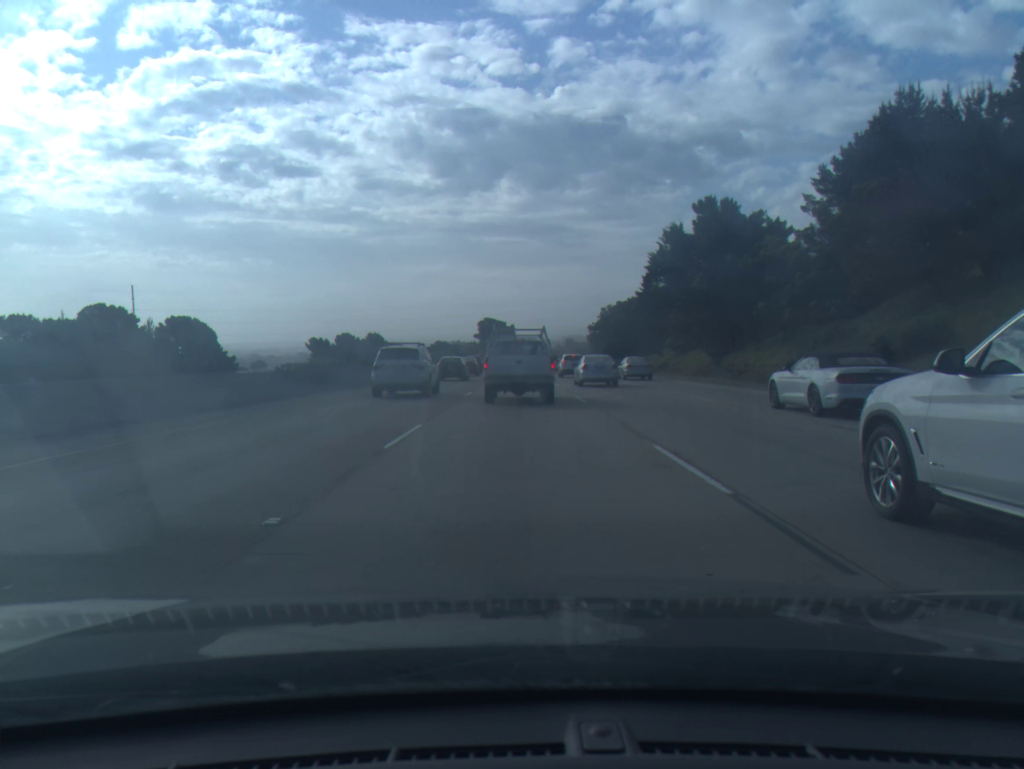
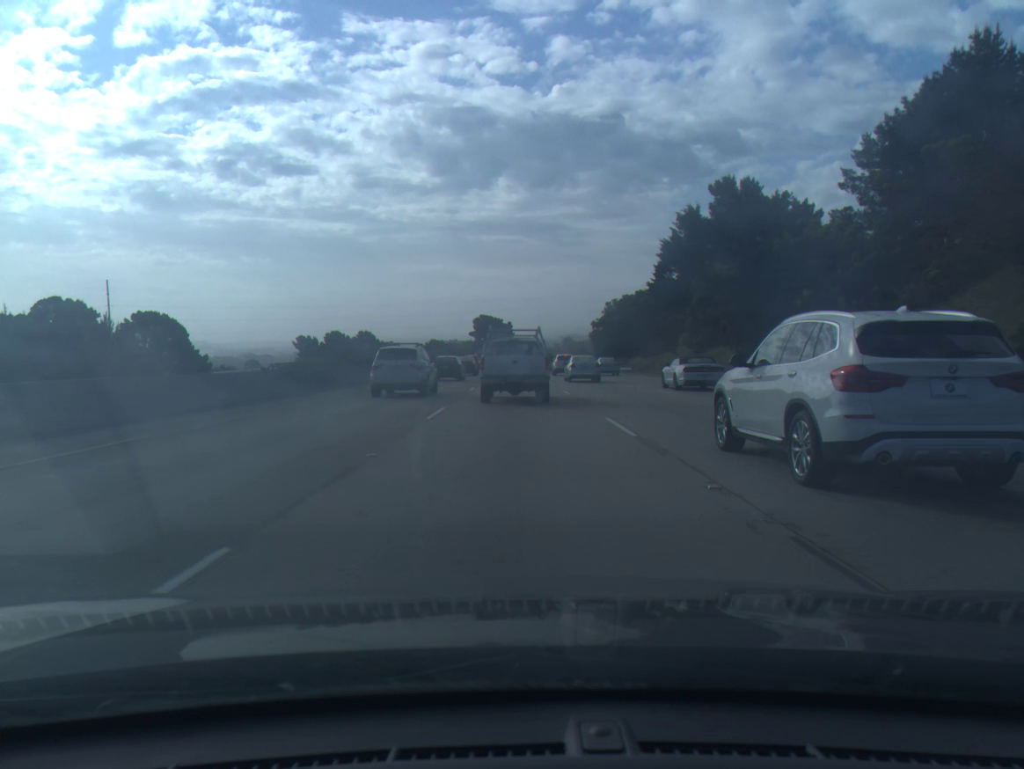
(0.0, +9.4) m; 0°
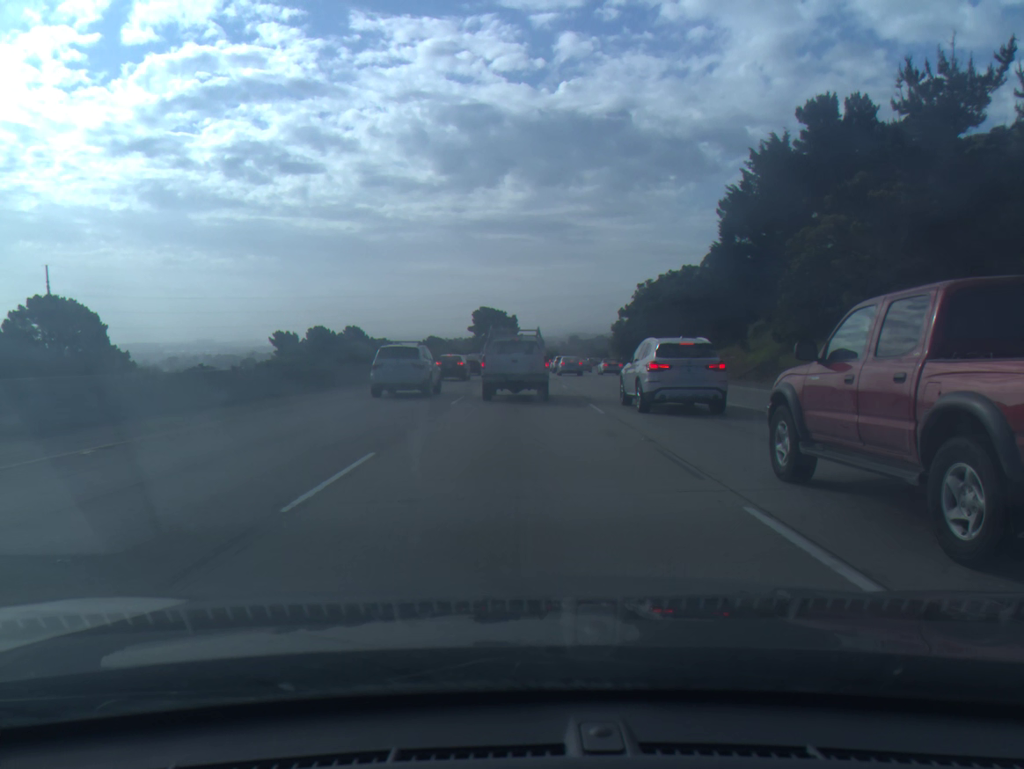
(-0.1, +24.3) m; -1°
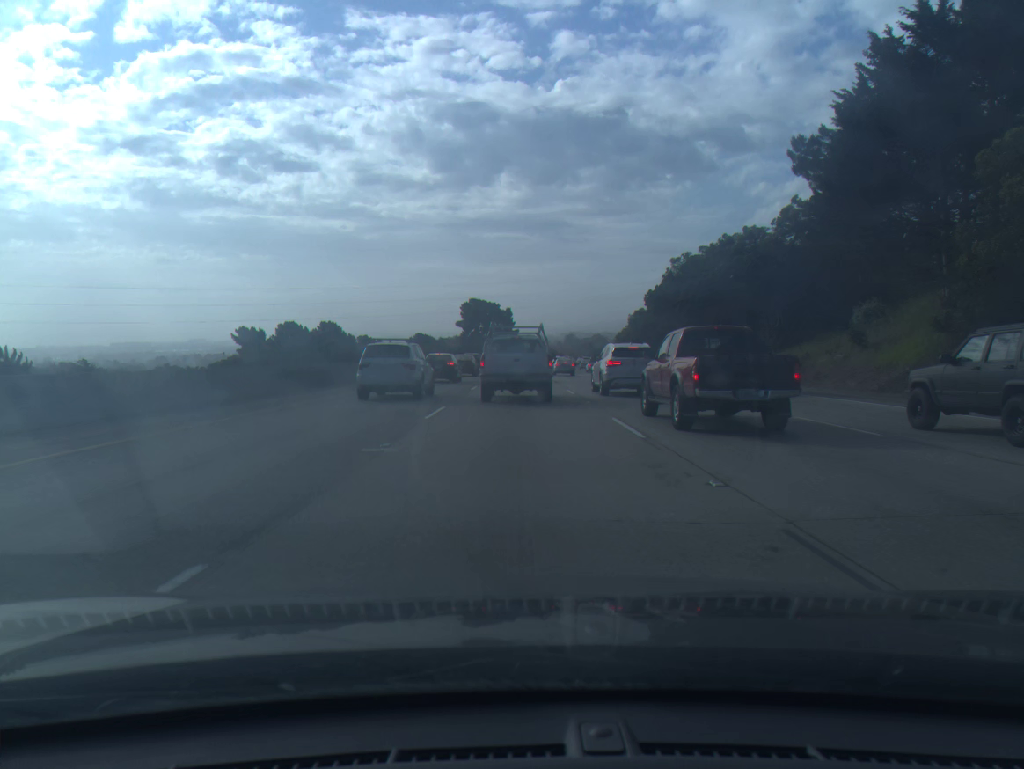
(0.0, +20.1) m; 0°
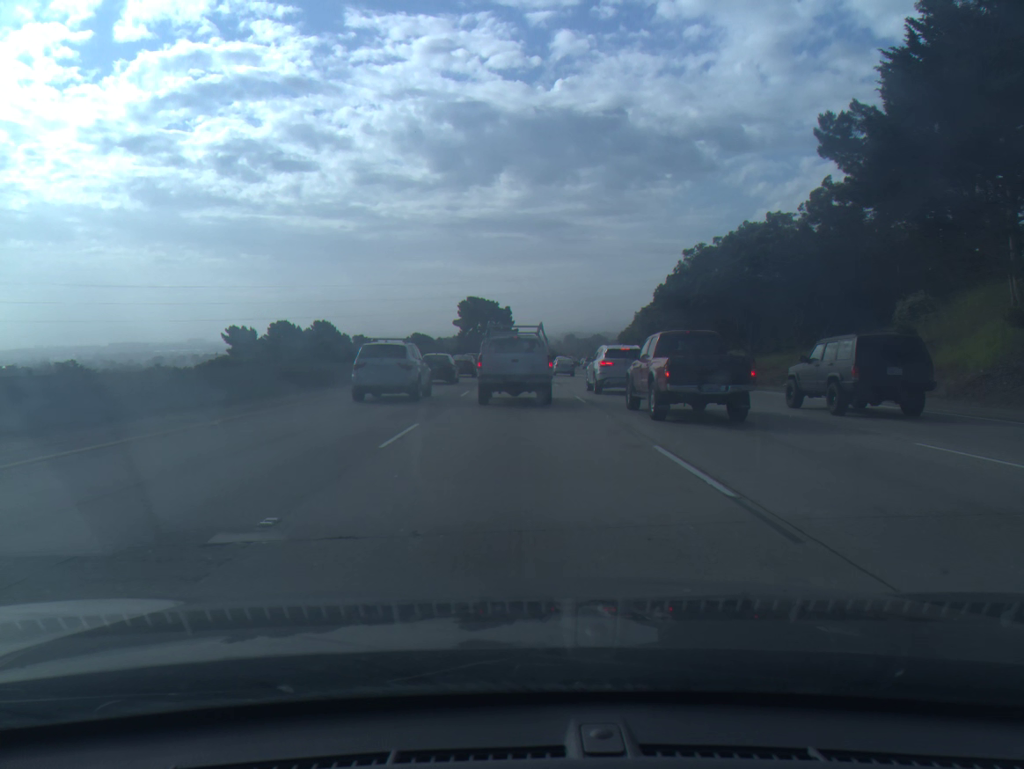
(0.0, +4.9) m; 0°
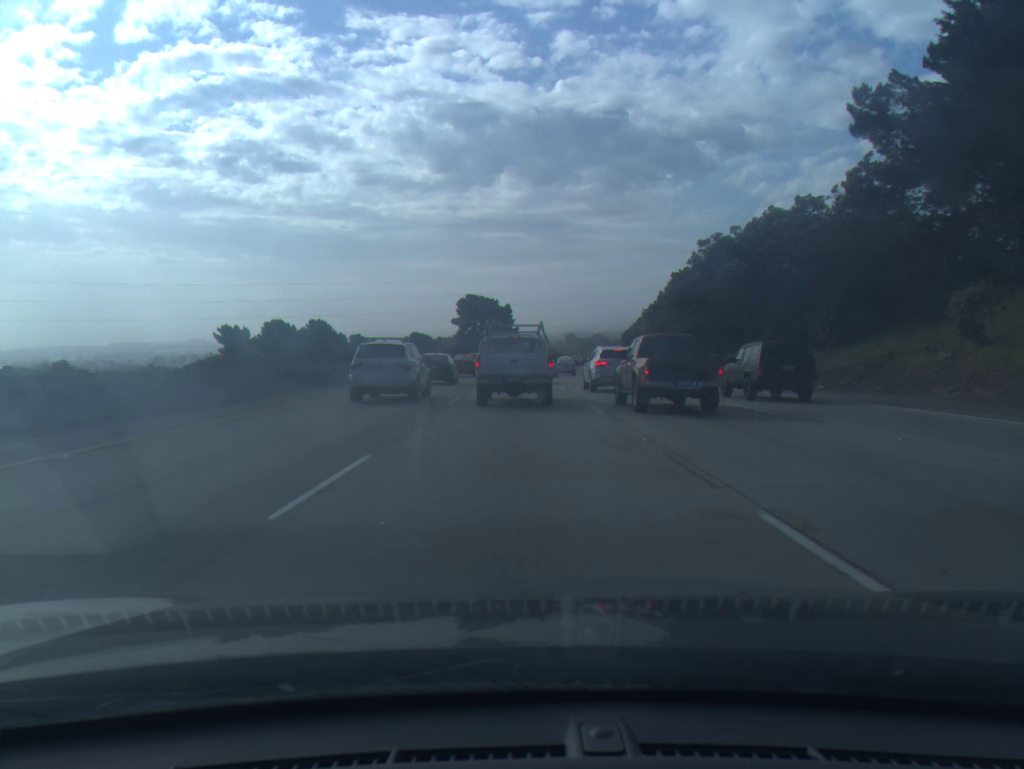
(0.0, +4.7) m; 0°
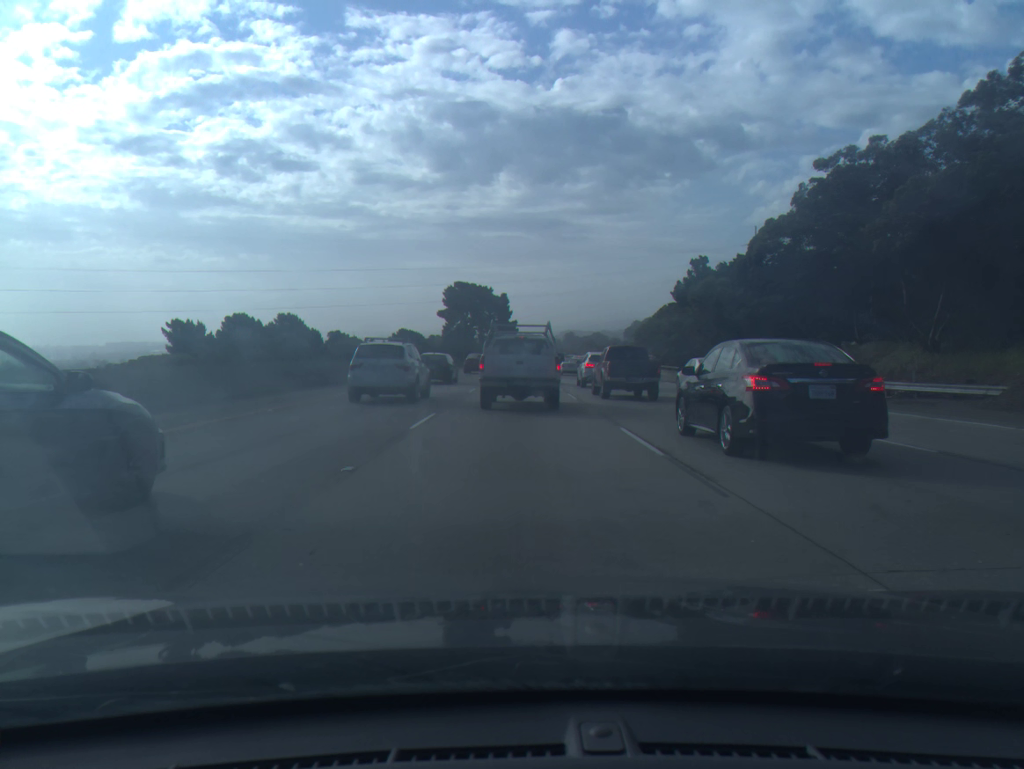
(0.0, +21.5) m; 0°
